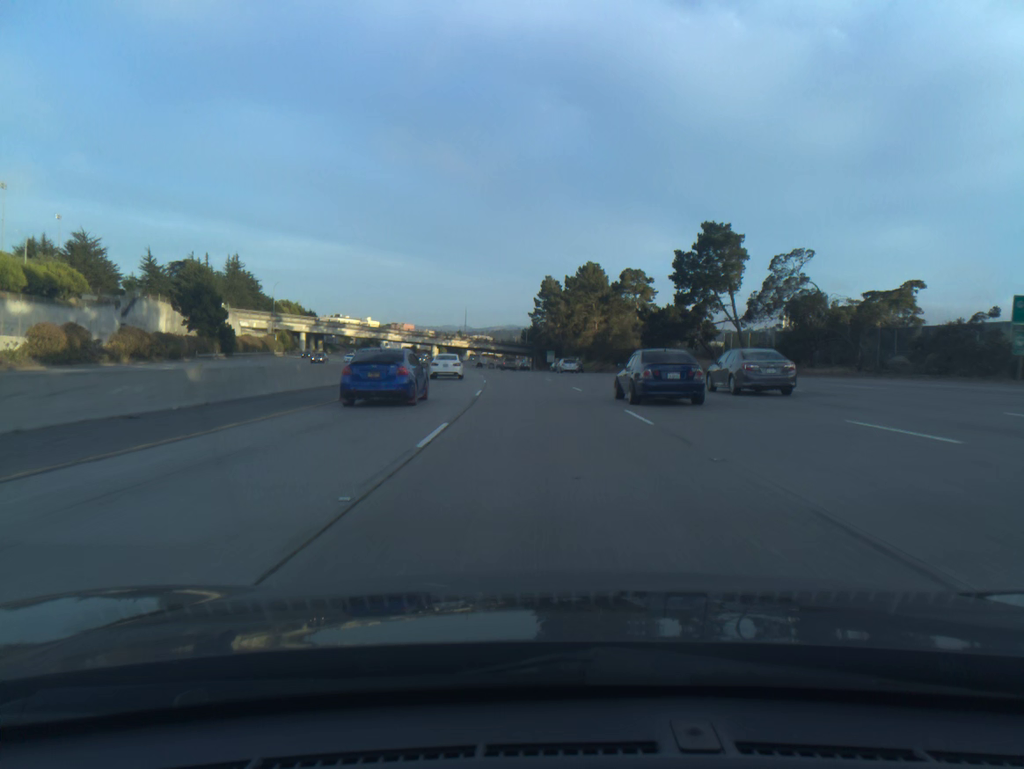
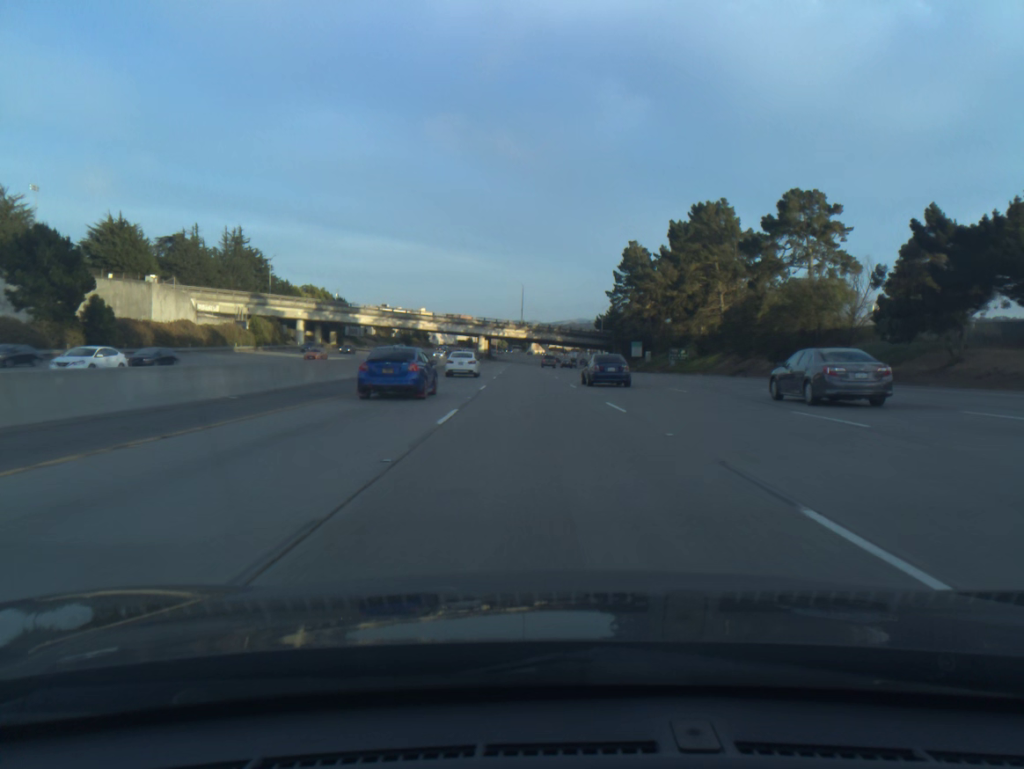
(-2.5, +55.2) m; -5°
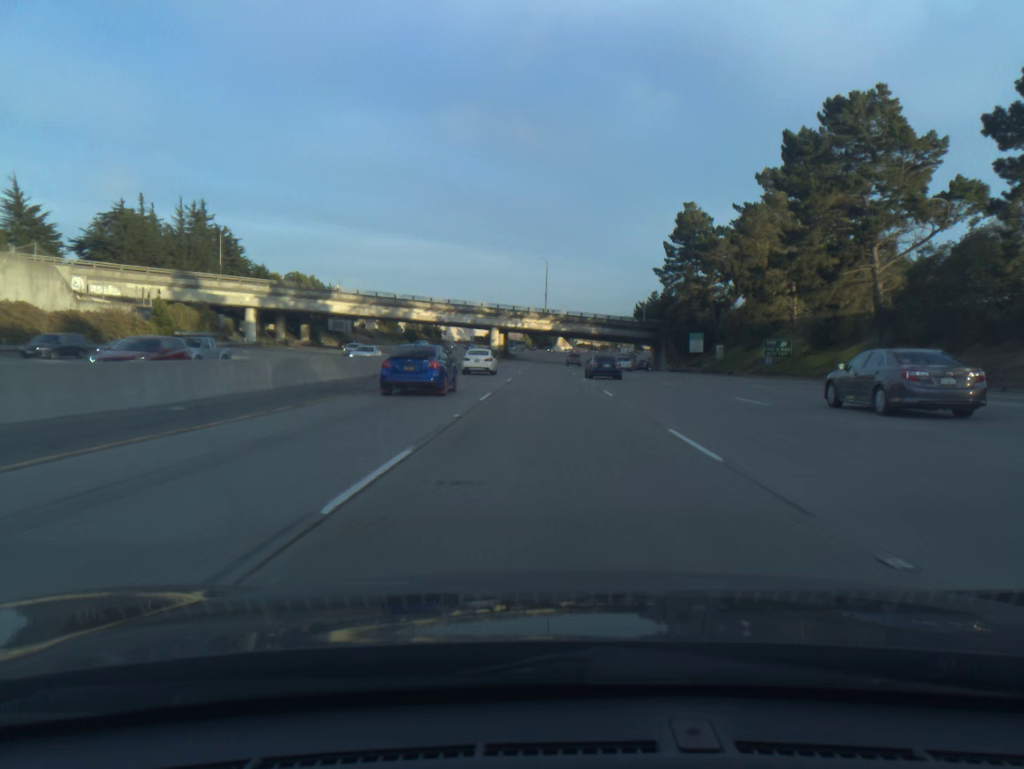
(-0.8, +37.0) m; -2°
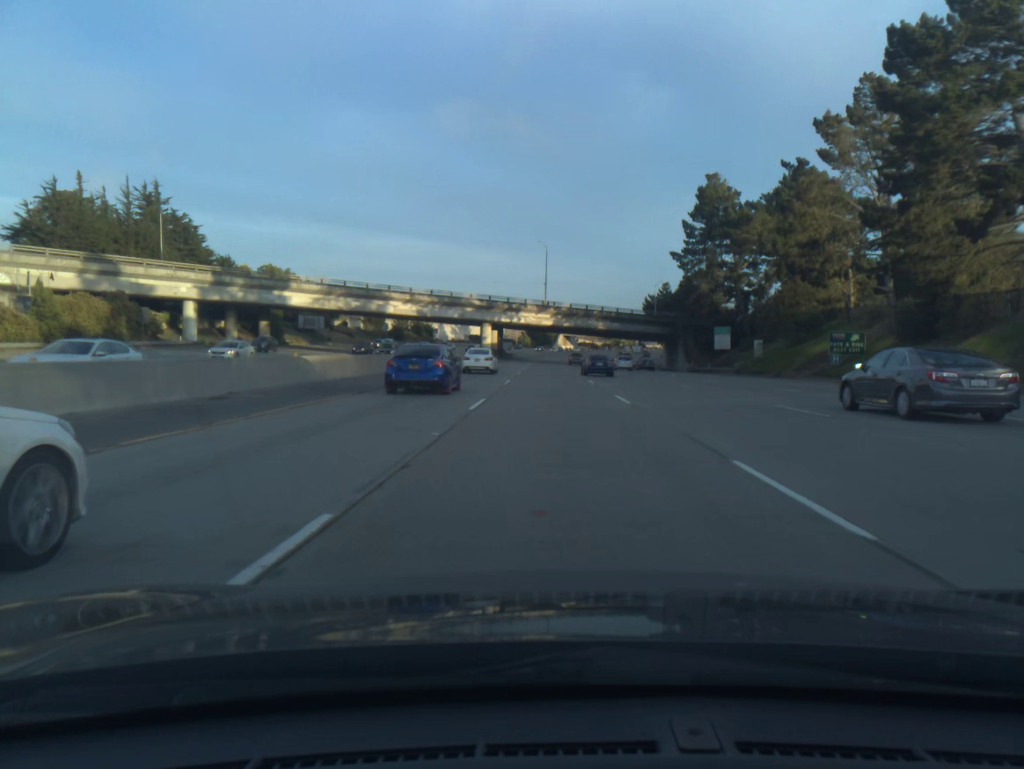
(0.0, +18.5) m; 0°
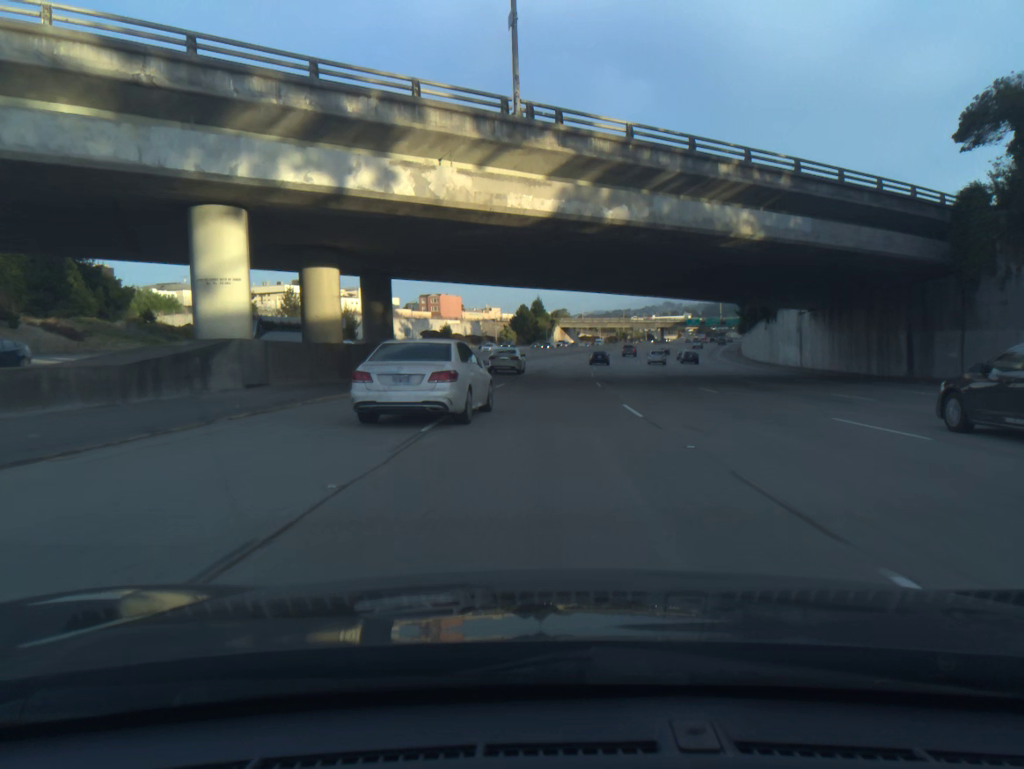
(+0.8, +92.3) m; +1°
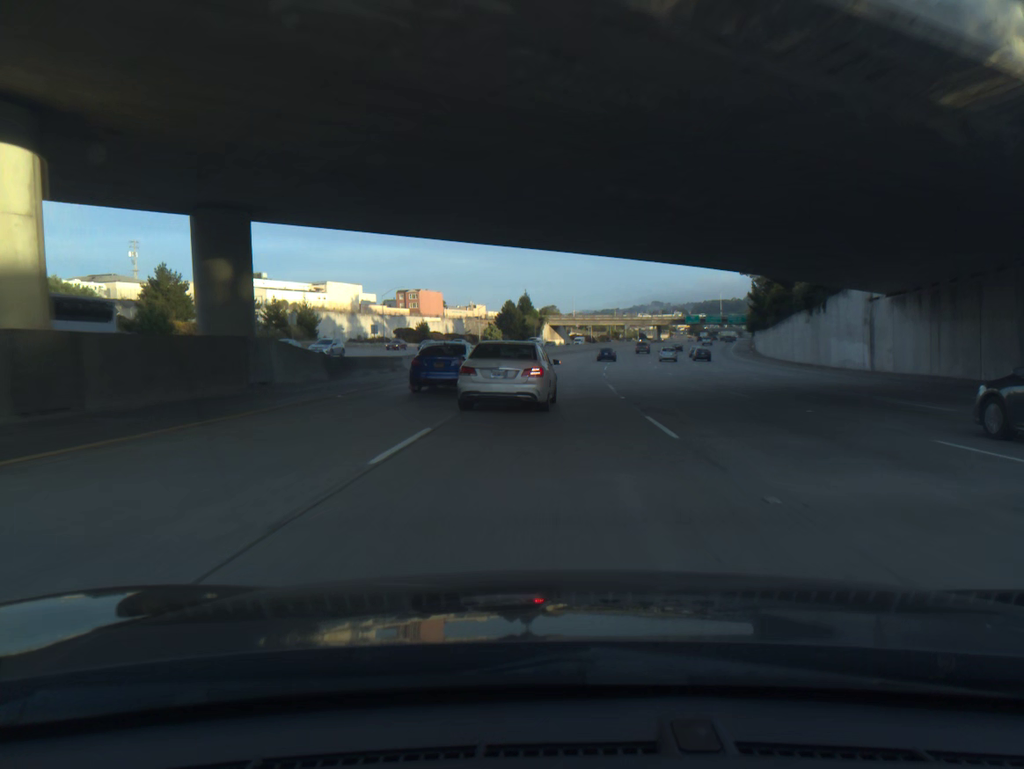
(+0.1, +18.4) m; +1°
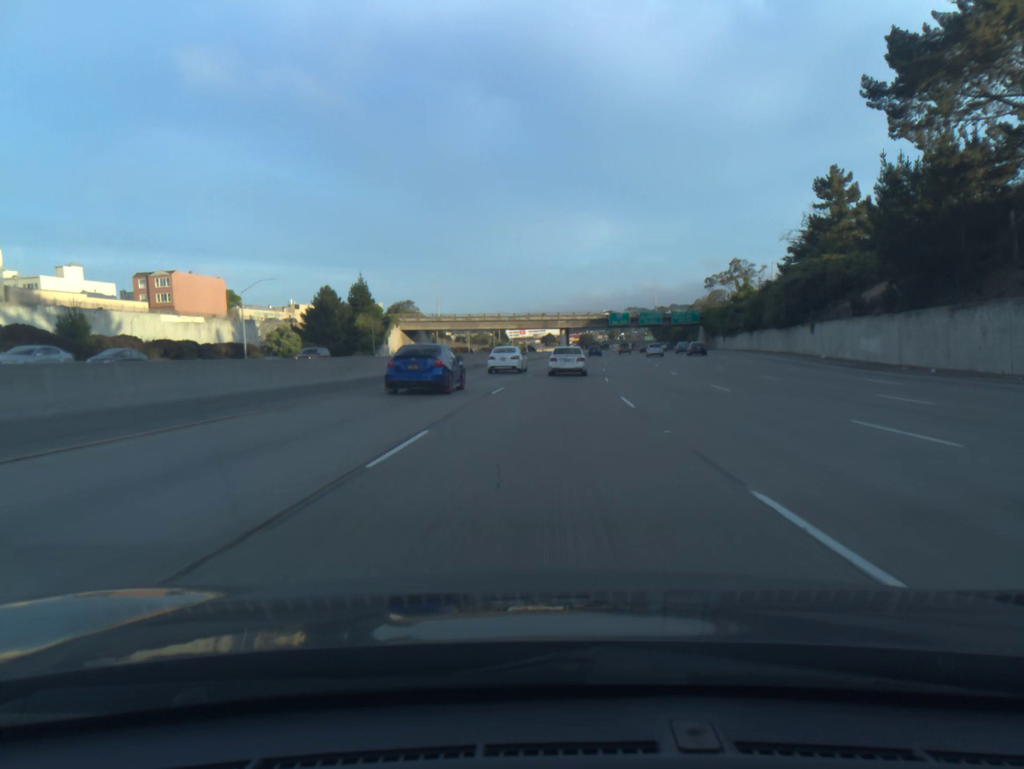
(+6.9, +91.6) m; +9°
